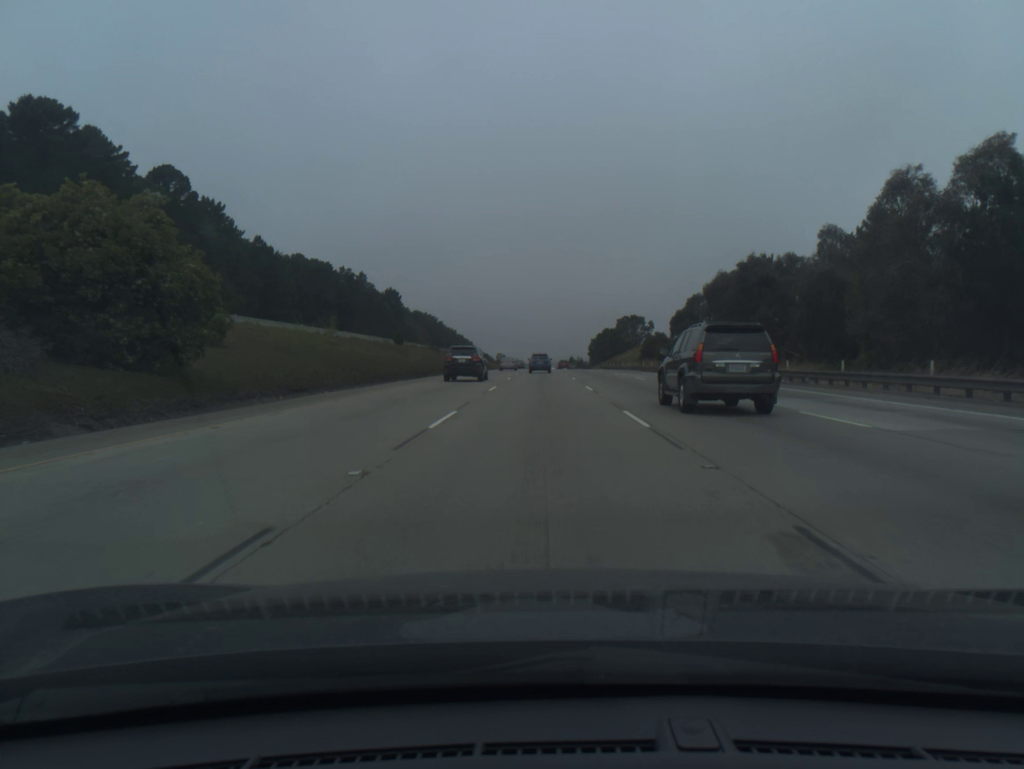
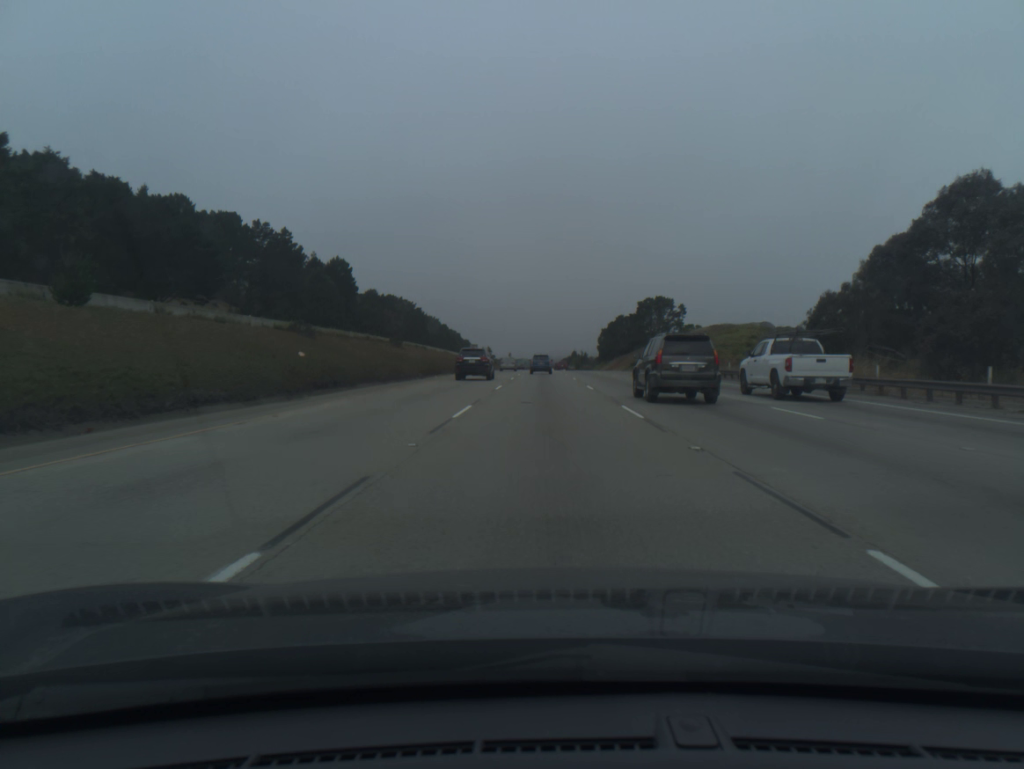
(-0.1, +70.4) m; 0°
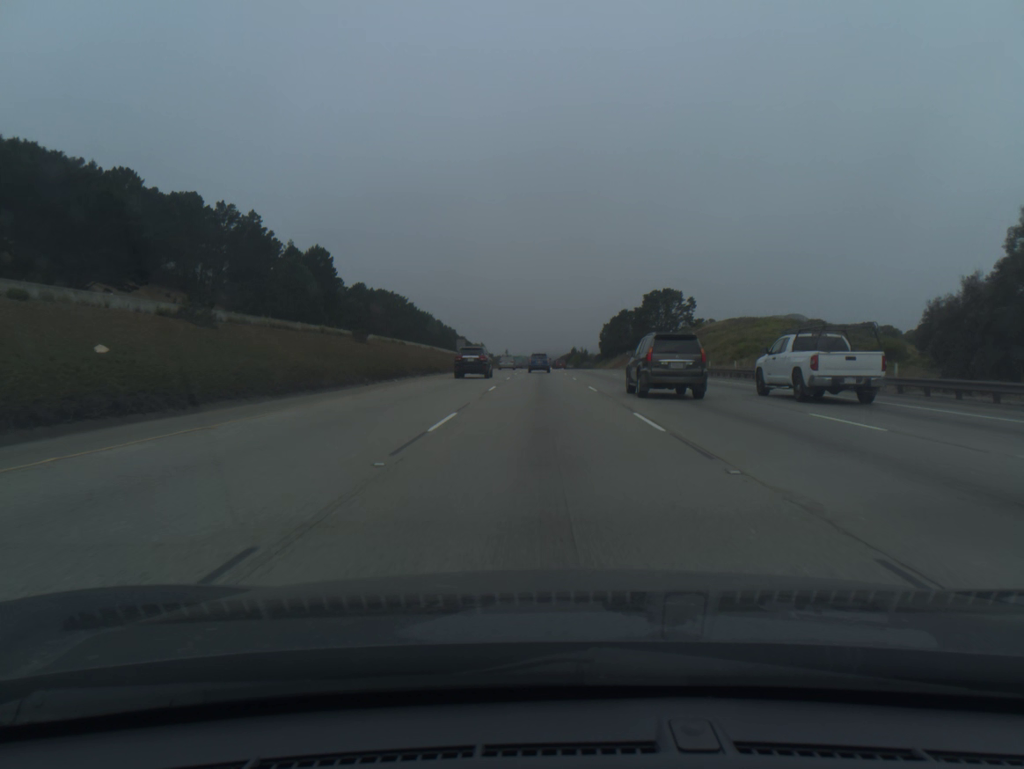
(0.0, +17.7) m; 0°
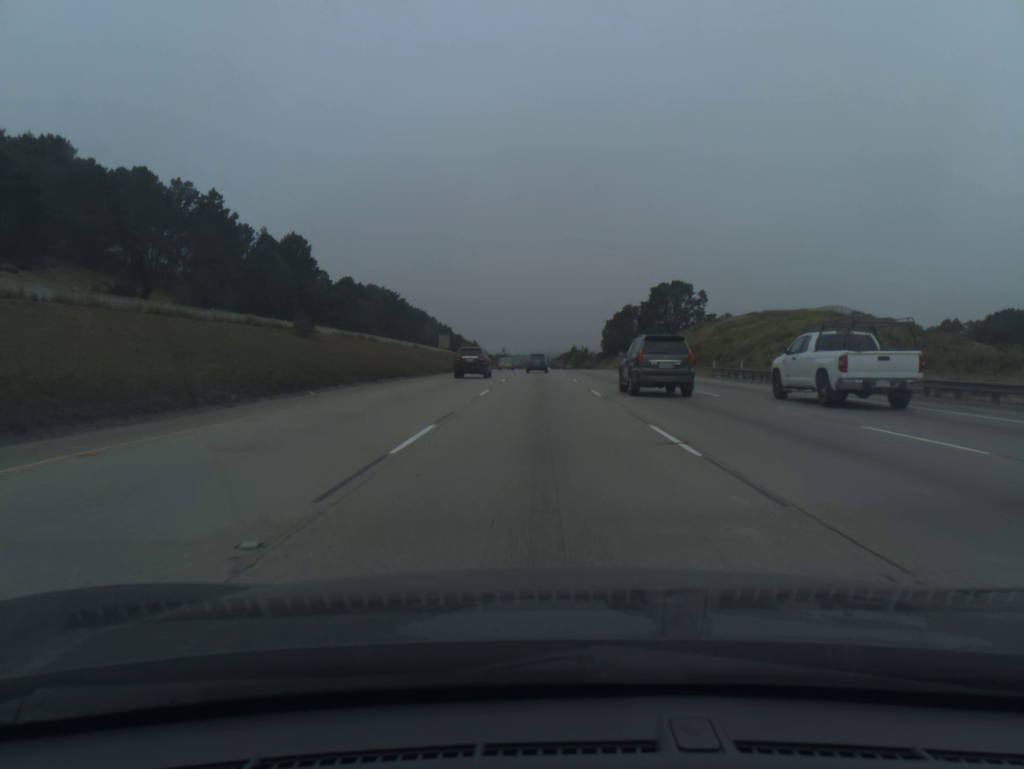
(0.0, +17.7) m; 0°
